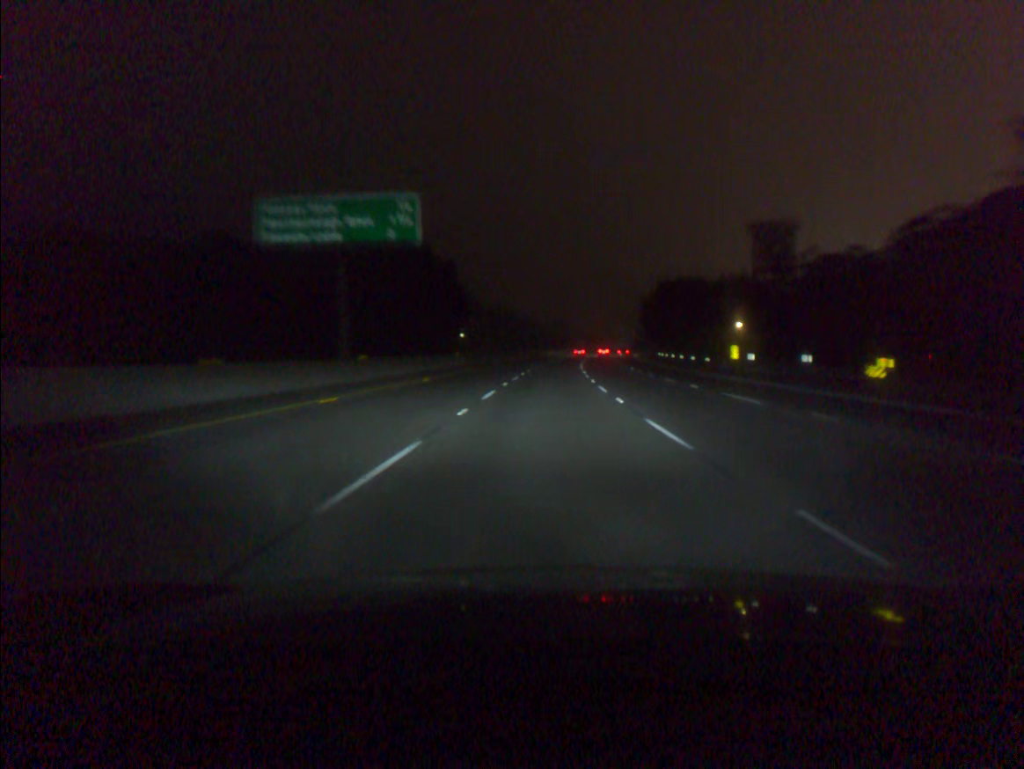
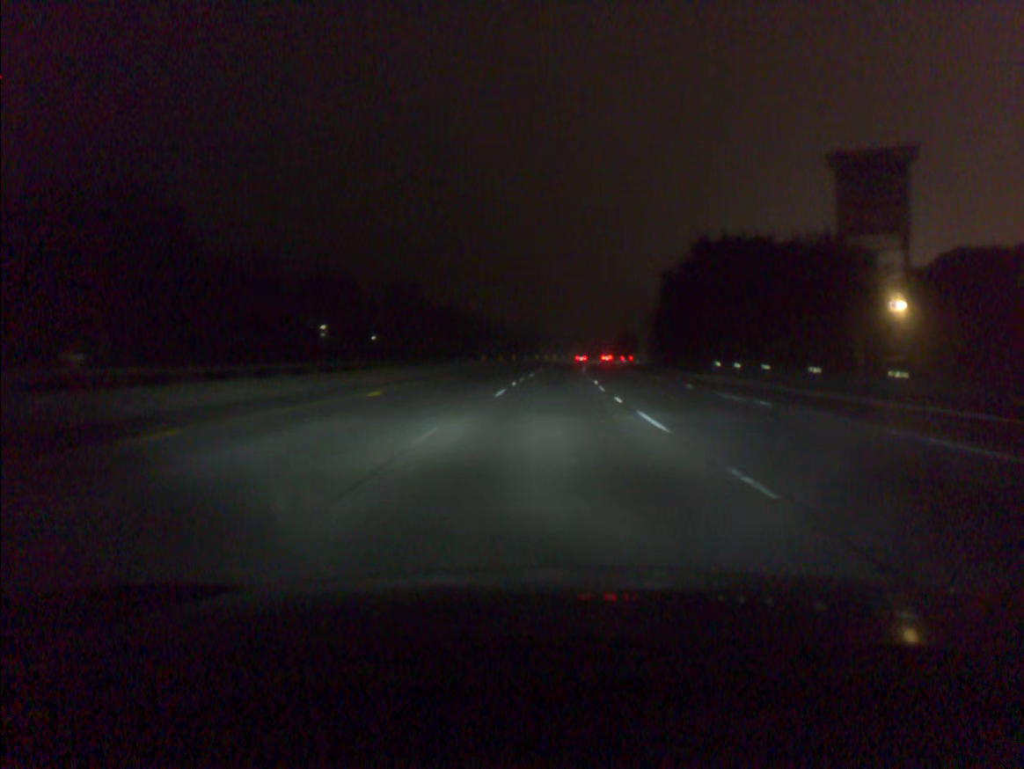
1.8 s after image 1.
(+1.2, +56.0) m; +3°
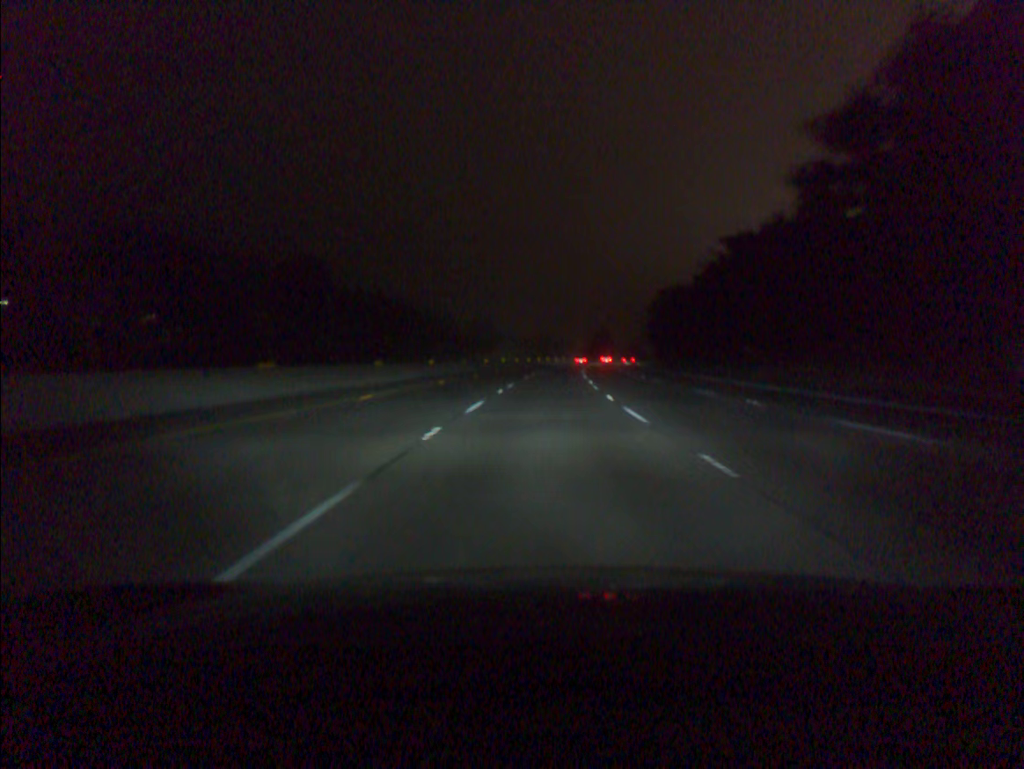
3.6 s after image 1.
(+1.4, +55.9) m; +3°
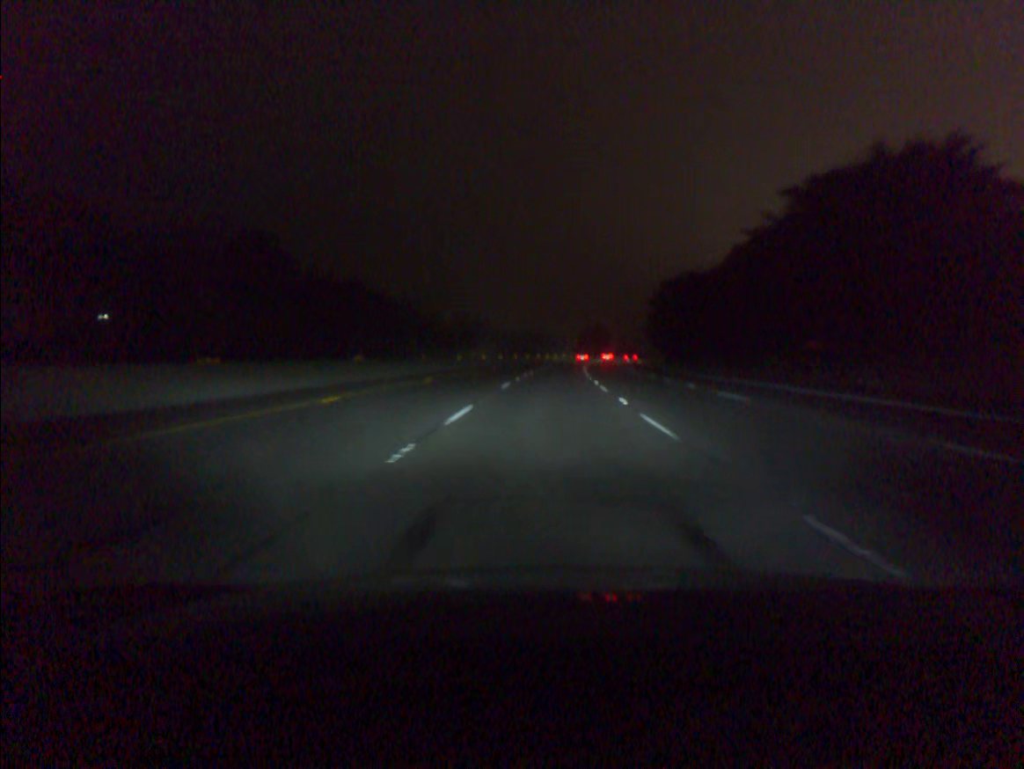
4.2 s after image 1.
(+0.1, +18.7) m; +1°
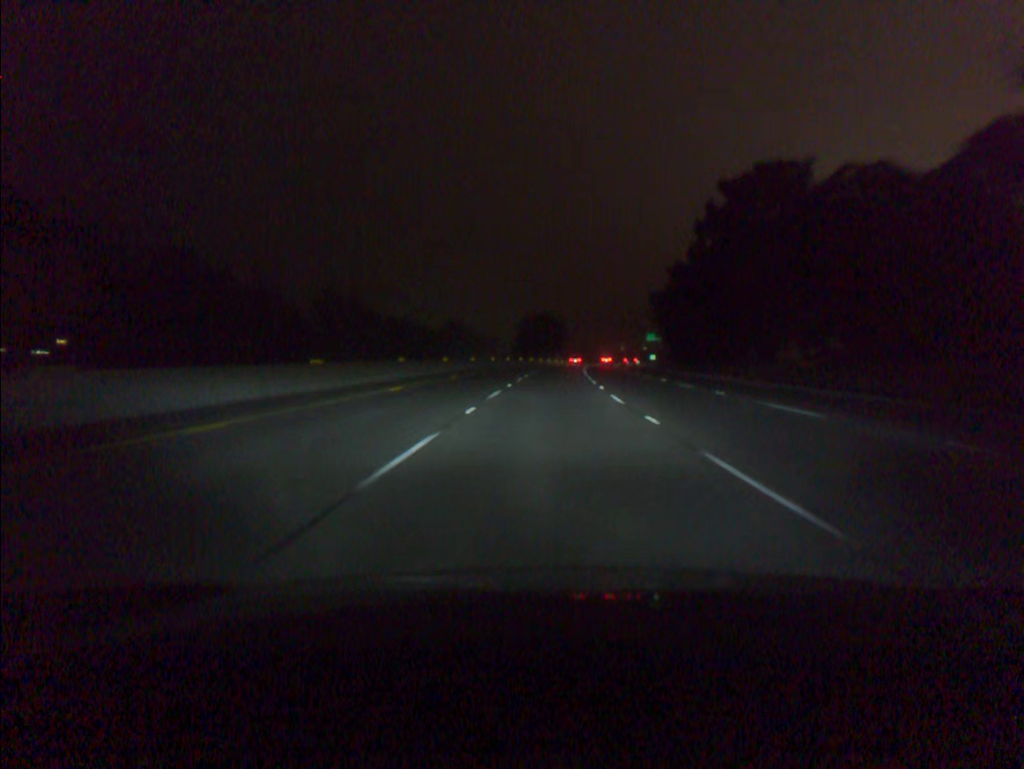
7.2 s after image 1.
(+3.9, +93.5) m; +5°
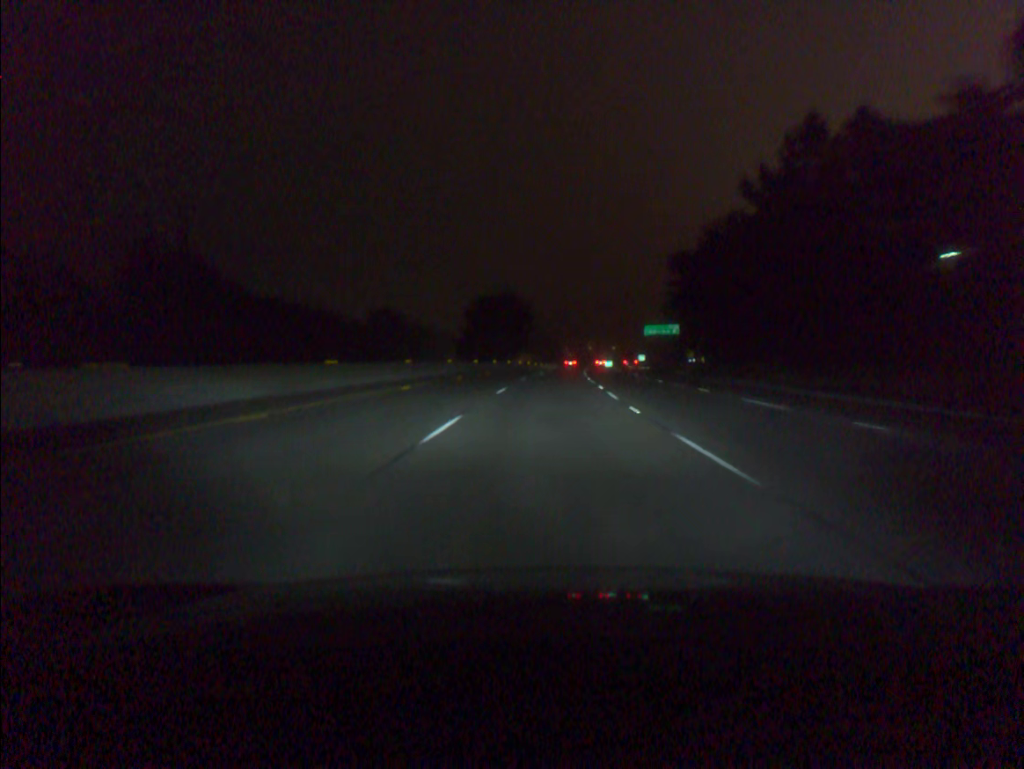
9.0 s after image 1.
(+1.3, +56.2) m; +3°
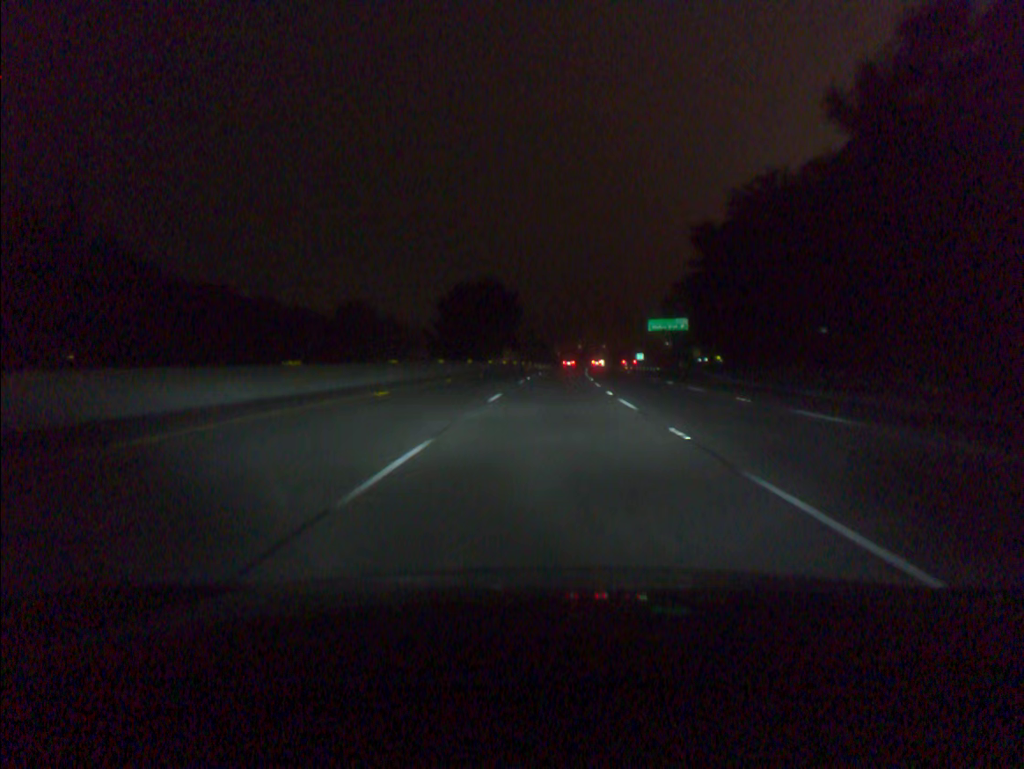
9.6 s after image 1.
(+0.1, +18.7) m; +1°
